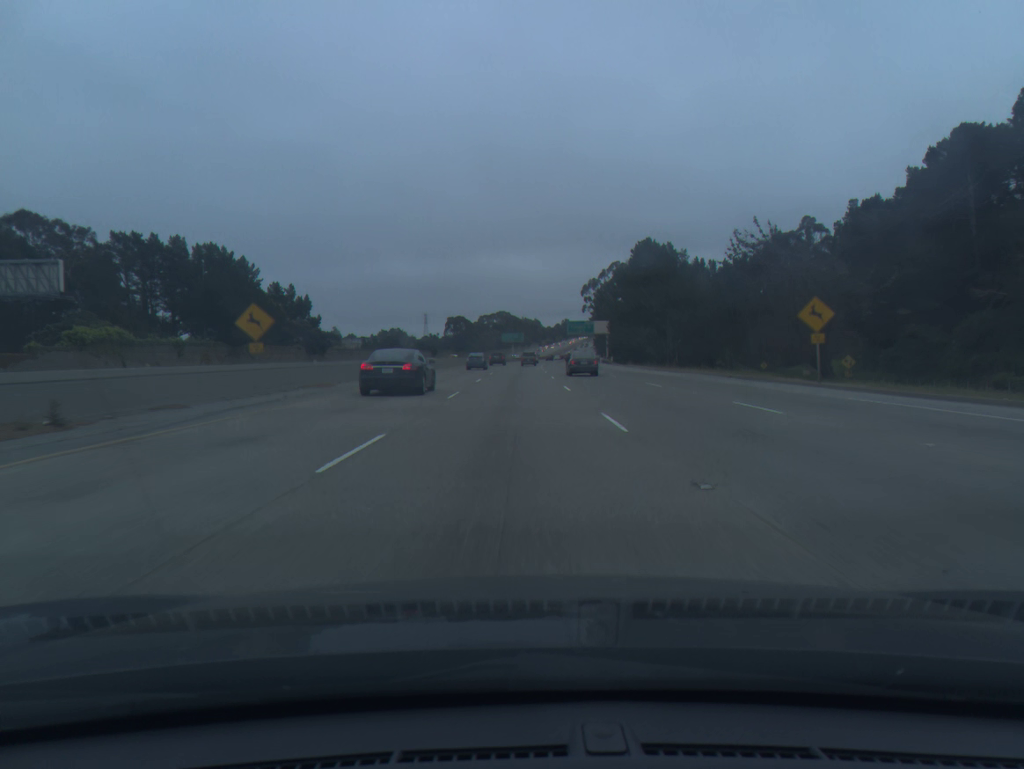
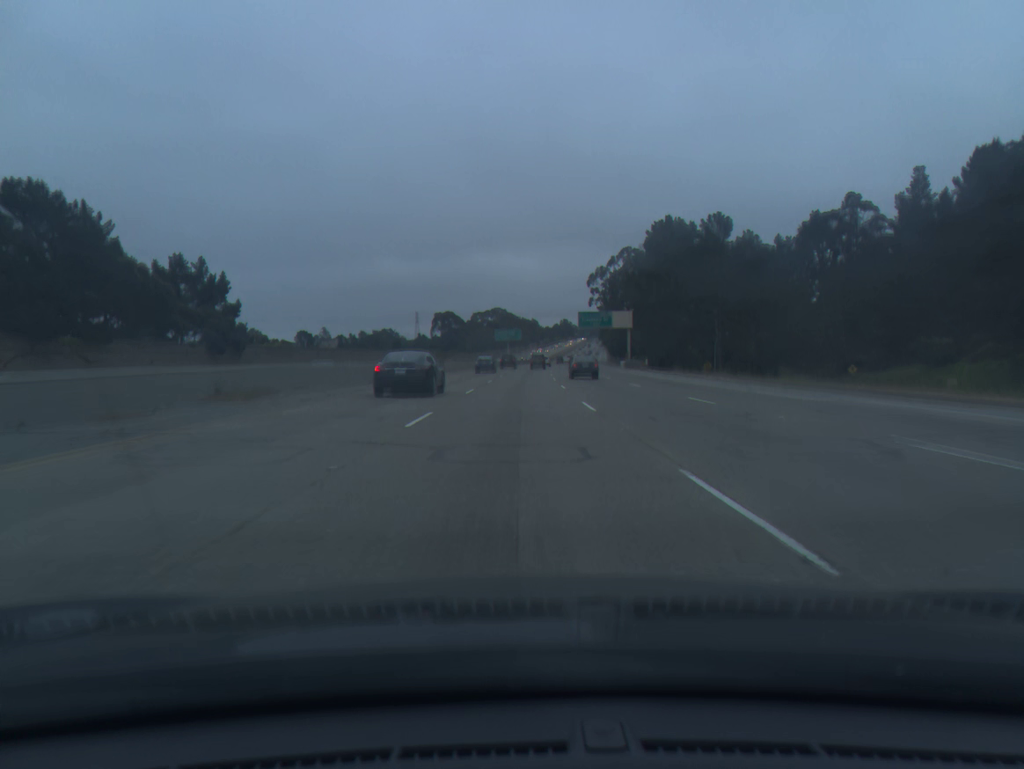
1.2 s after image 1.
(0.0, +37.5) m; 0°
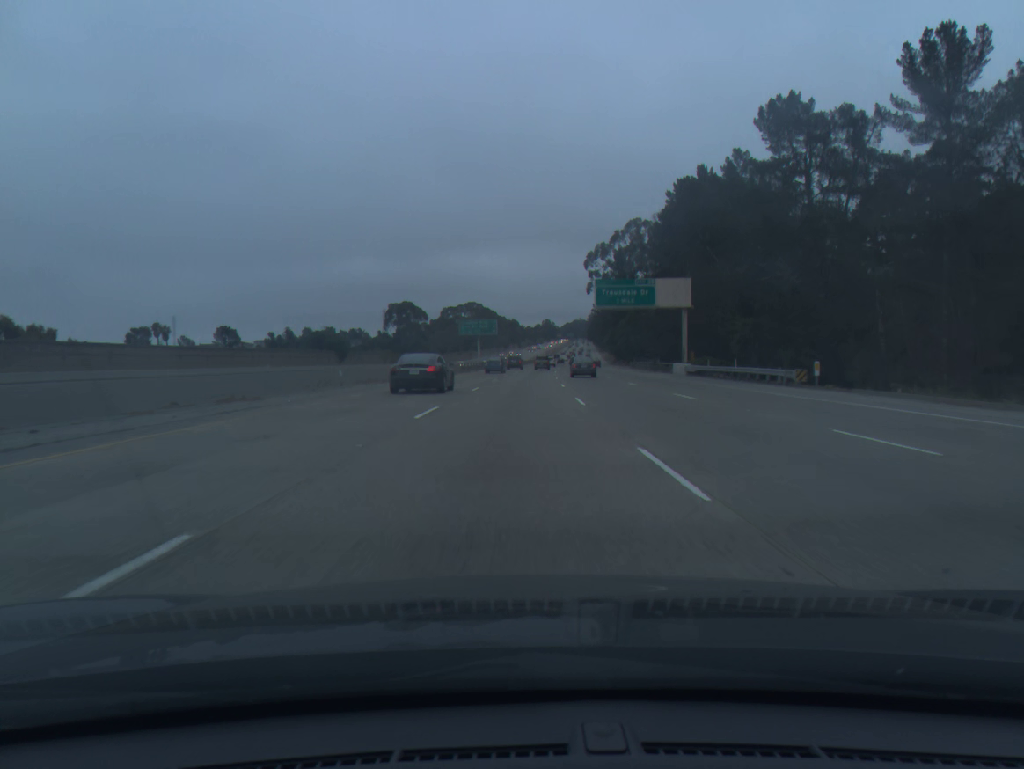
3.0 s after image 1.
(+0.7, +56.1) m; +1°
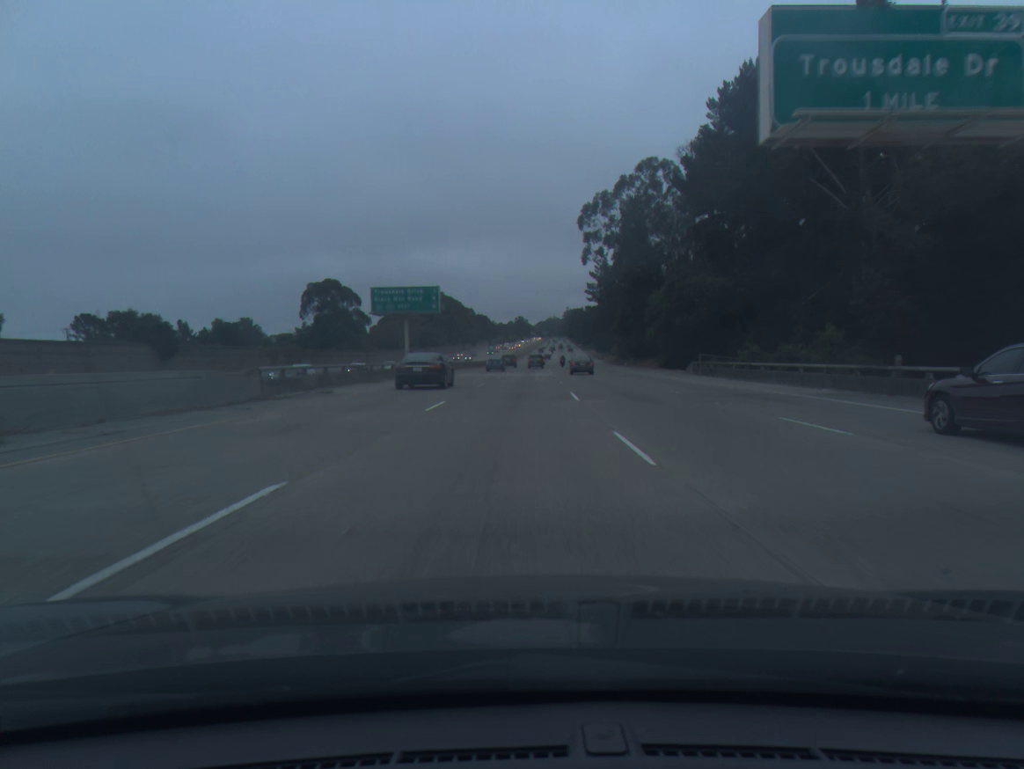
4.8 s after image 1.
(+0.9, +56.0) m; +2°
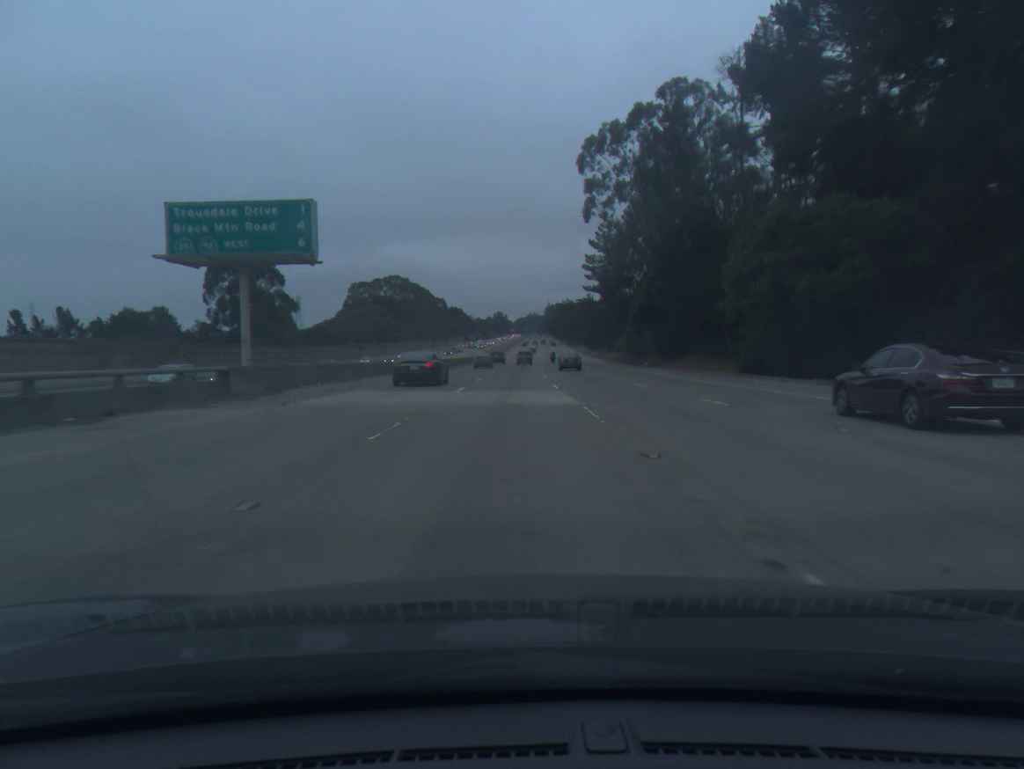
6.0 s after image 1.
(+0.4, +37.4) m; +1°
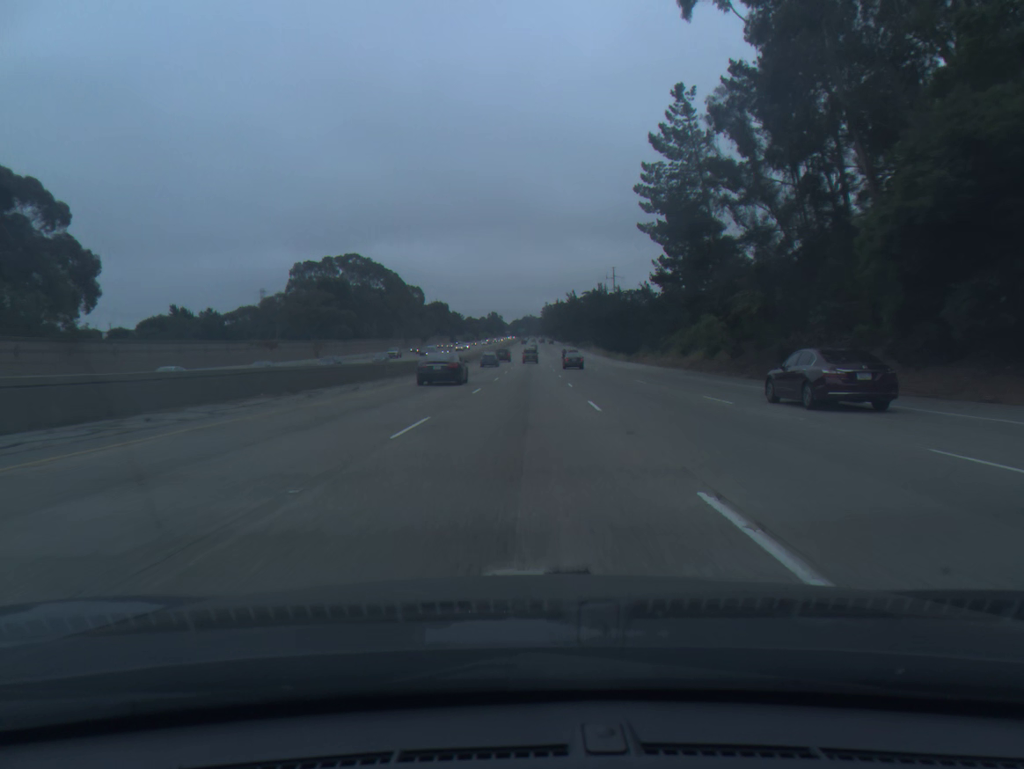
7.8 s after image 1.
(+0.2, +56.0) m; 0°
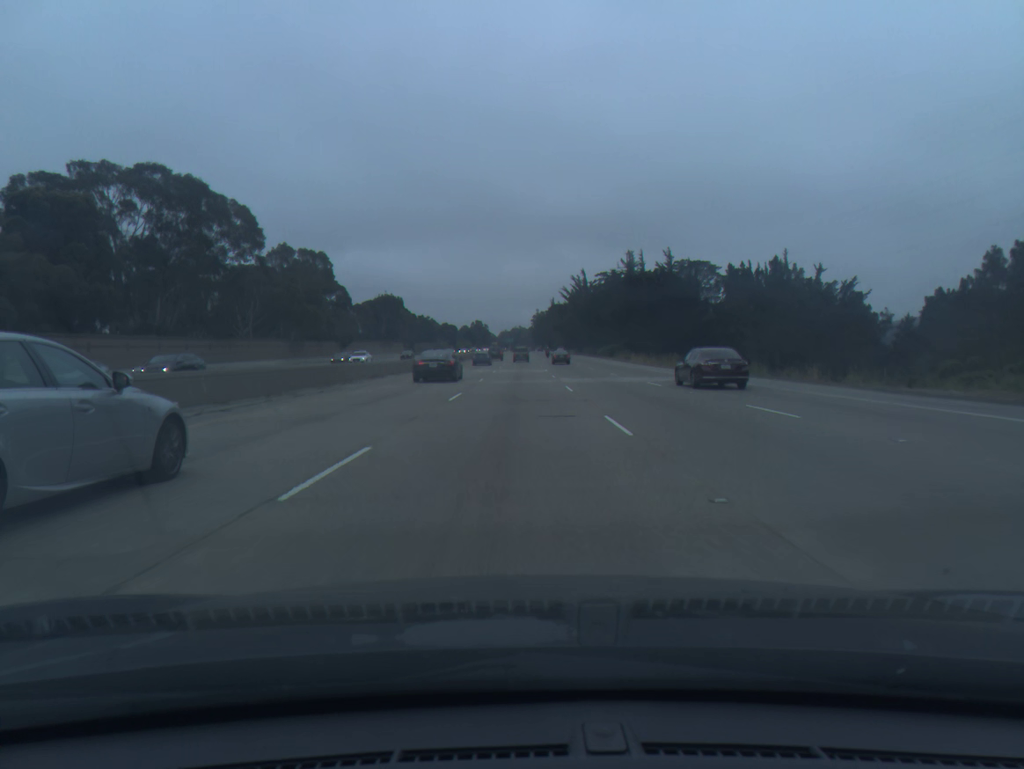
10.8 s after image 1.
(+1.6, +93.2) m; +1°
